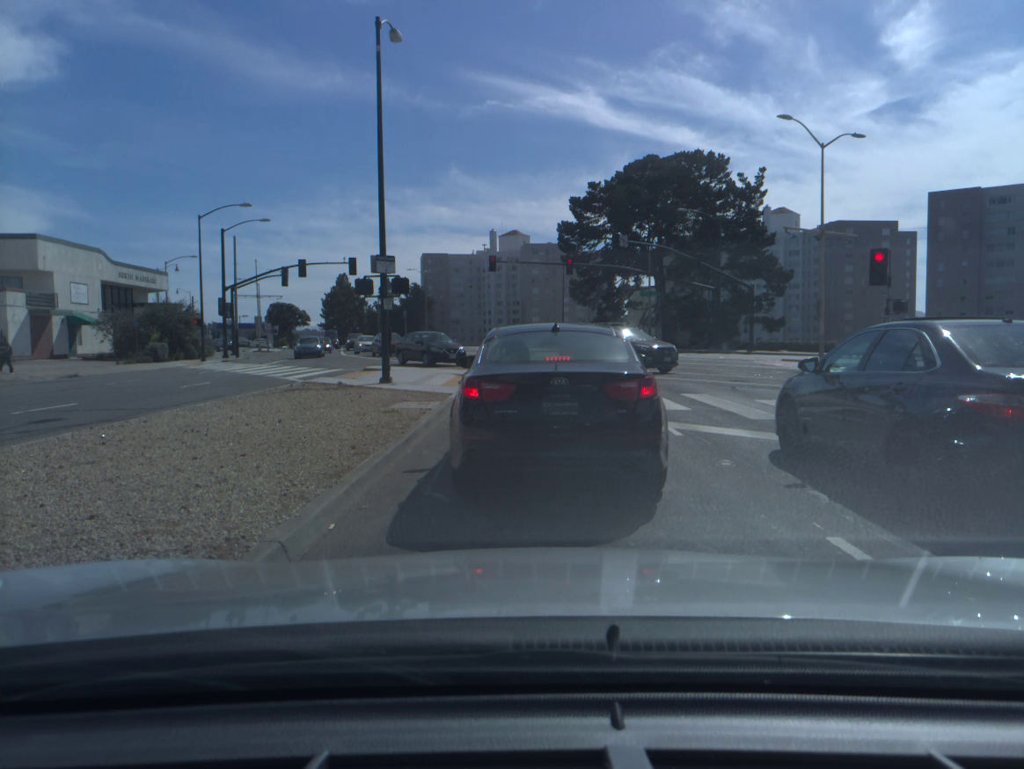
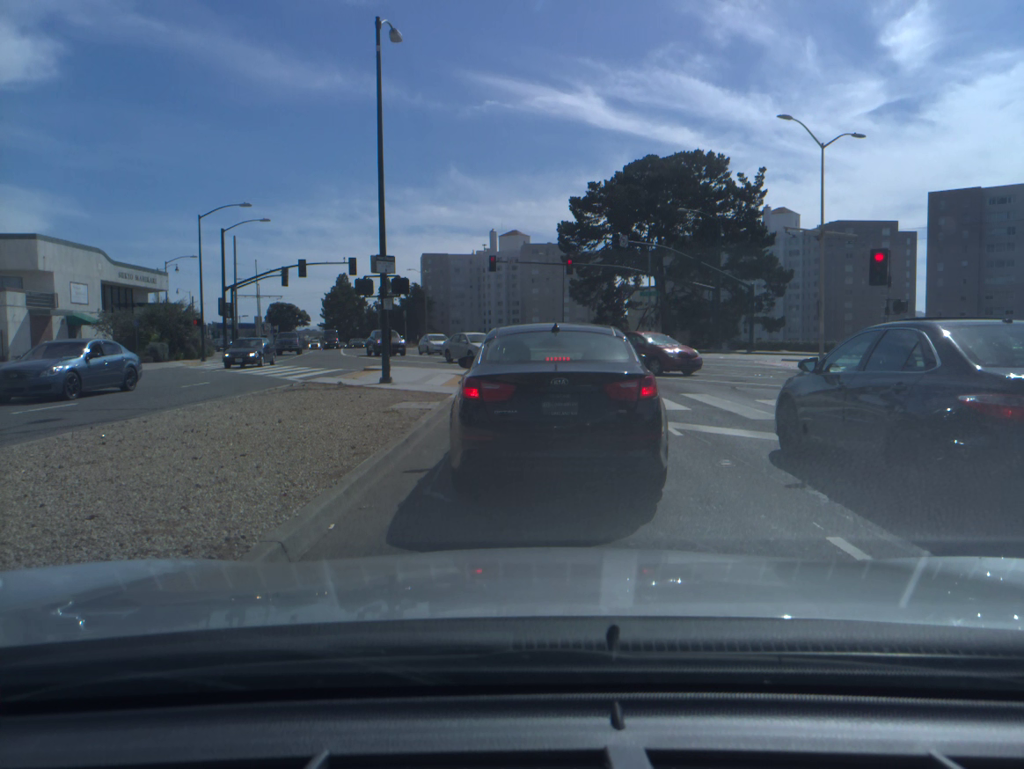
(0.0, 0.0) m; 0°
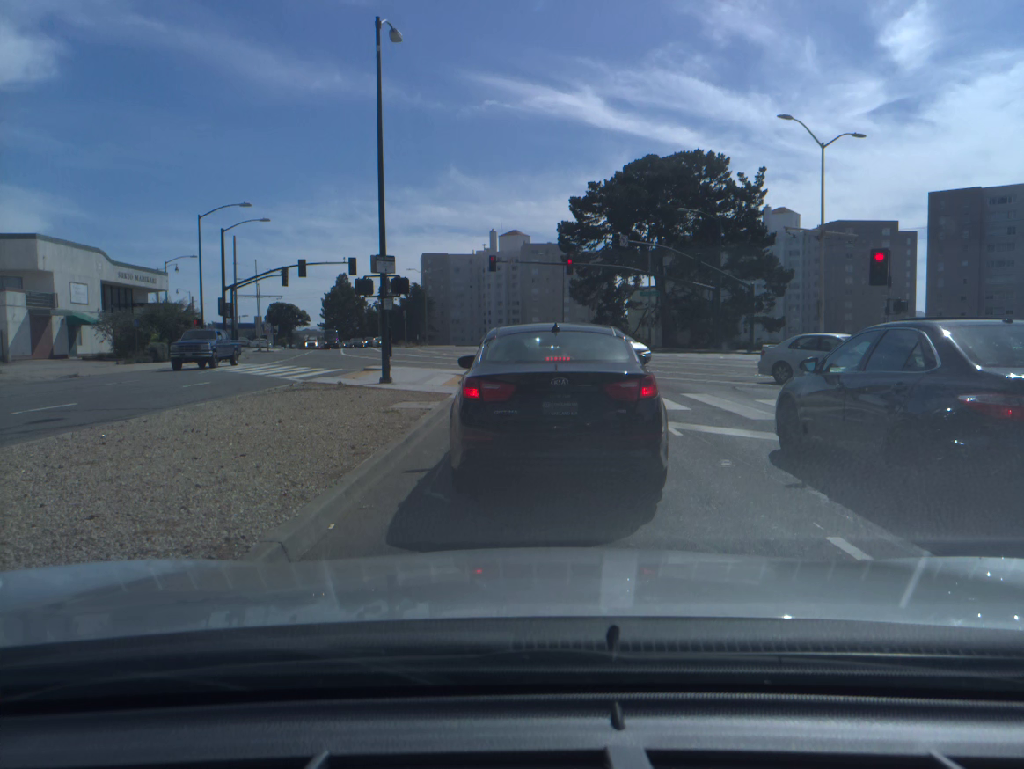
(0.0, 0.0) m; 0°
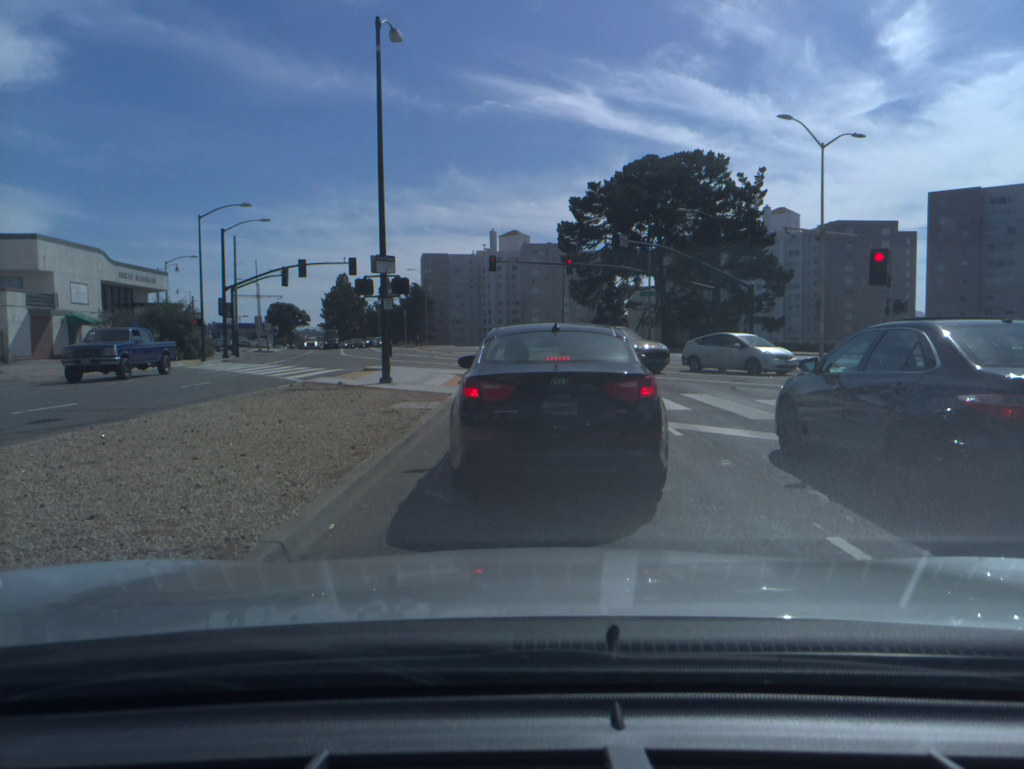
(0.0, 0.0) m; 0°
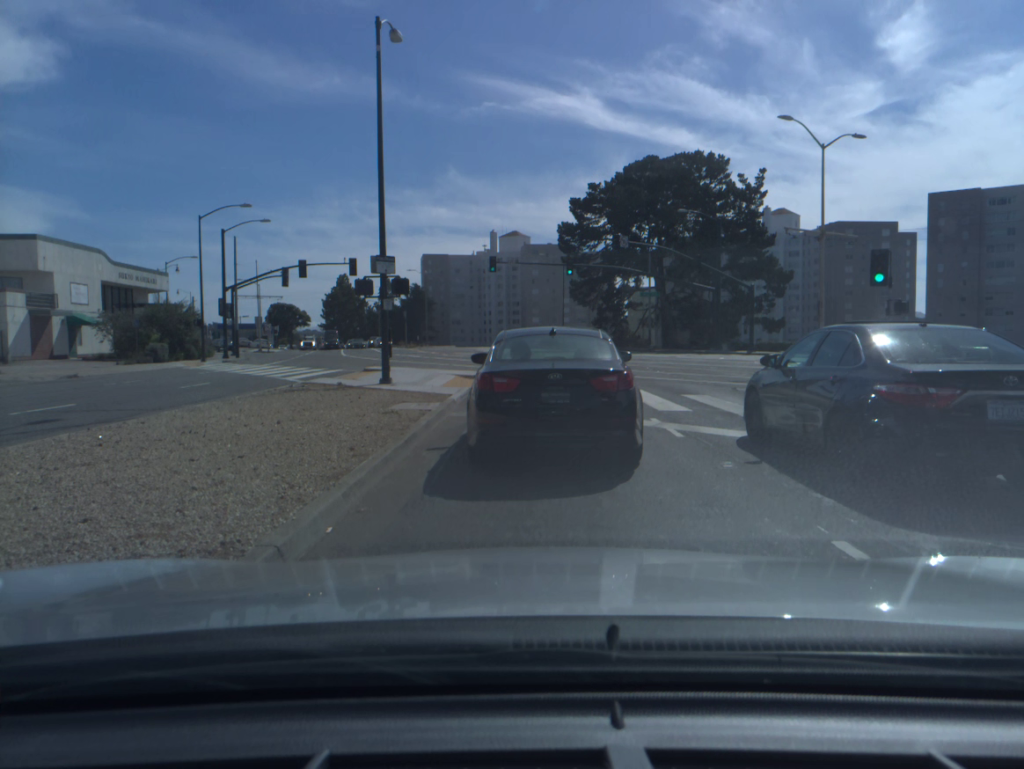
(0.0, +0.1) m; +1°
